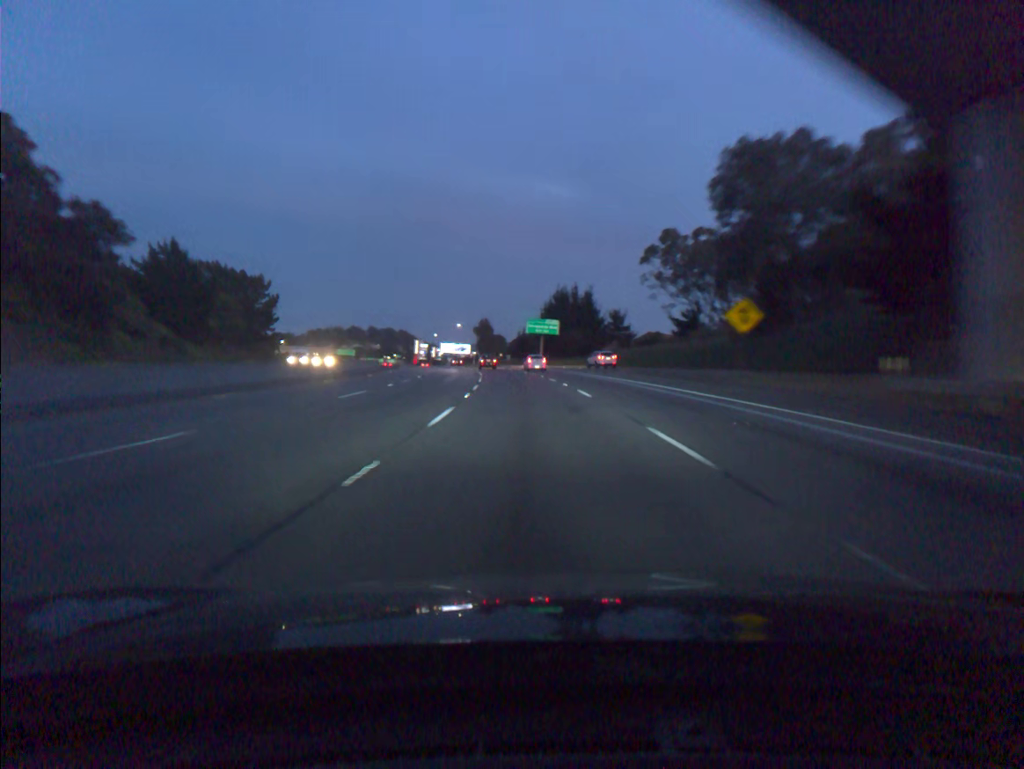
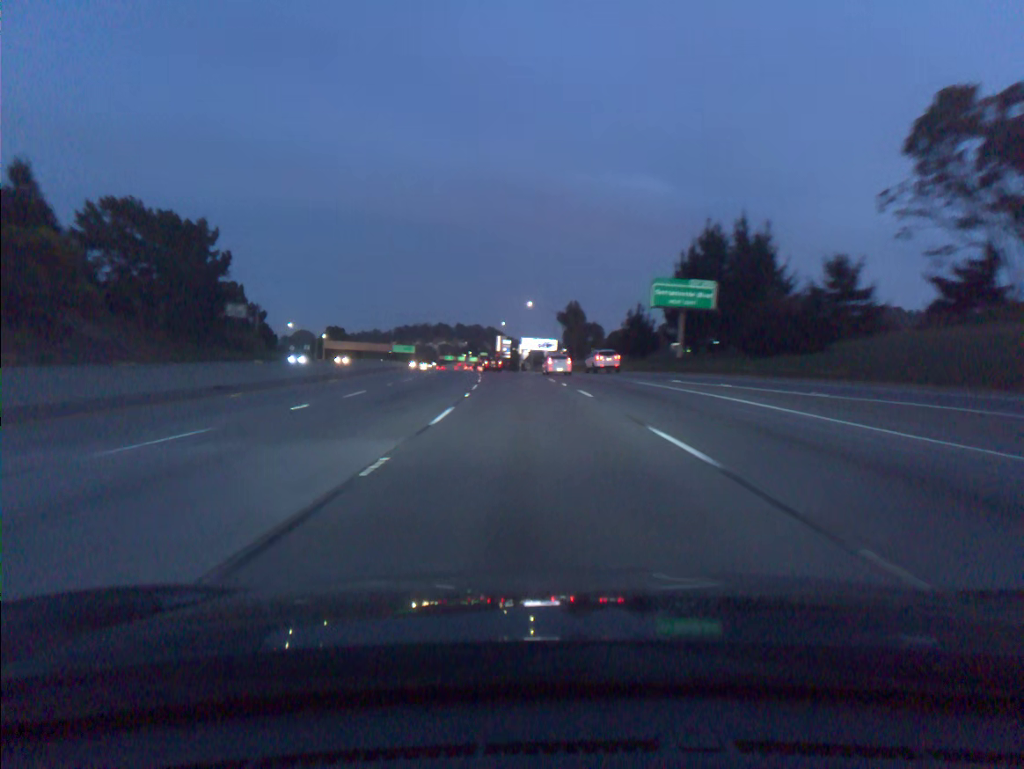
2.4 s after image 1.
(-4.4, +72.7) m; -7°
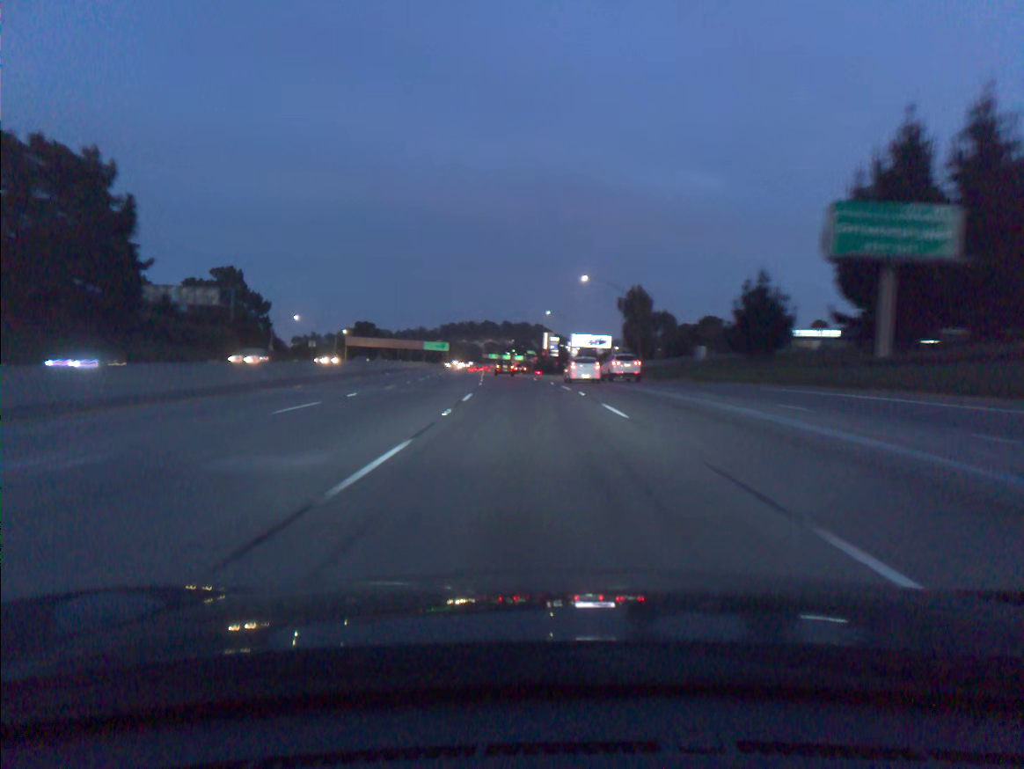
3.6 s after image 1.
(-1.2, +36.5) m; -4°
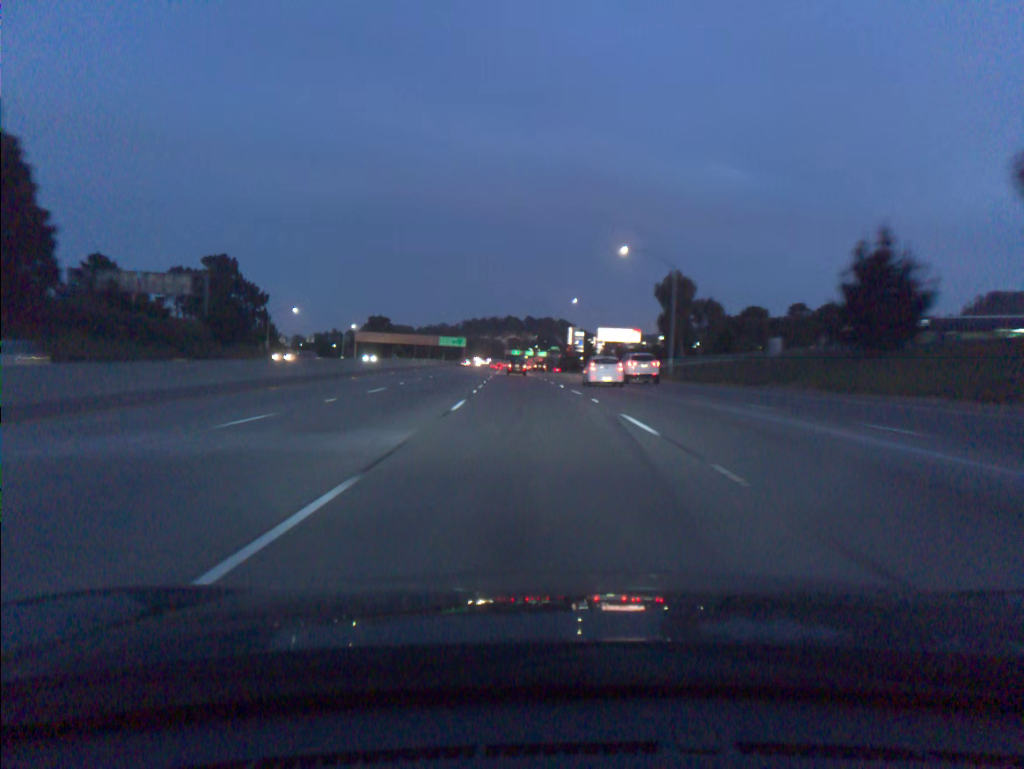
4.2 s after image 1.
(-0.3, +18.2) m; -2°
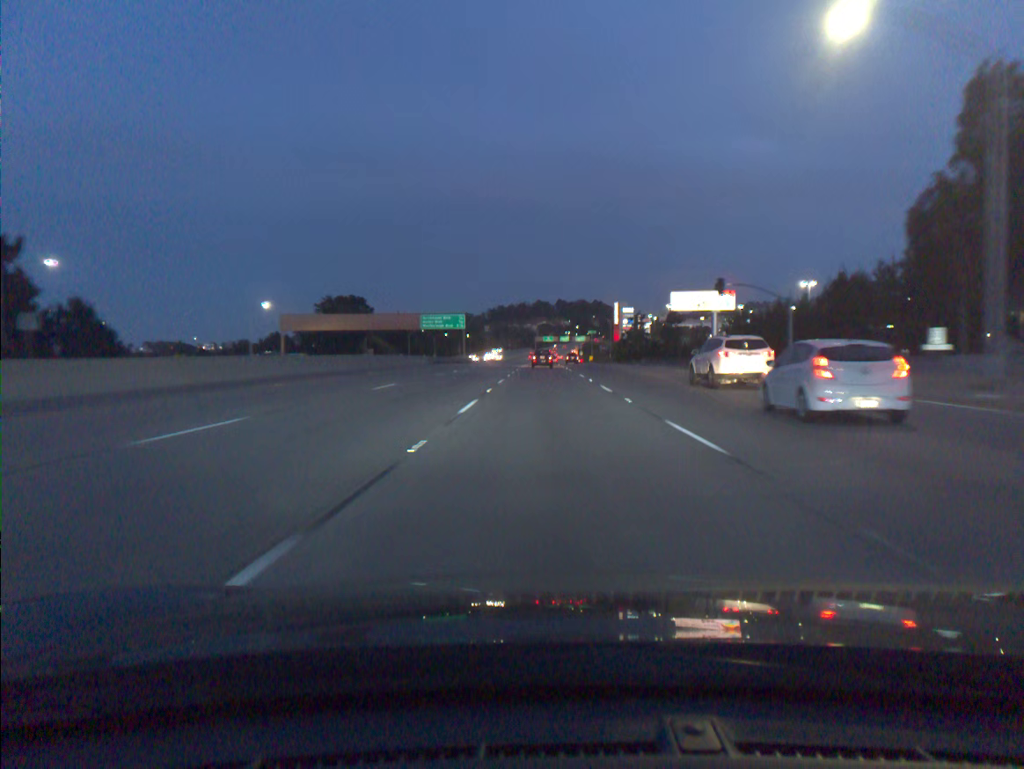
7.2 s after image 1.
(-3.4, +90.1) m; -2°
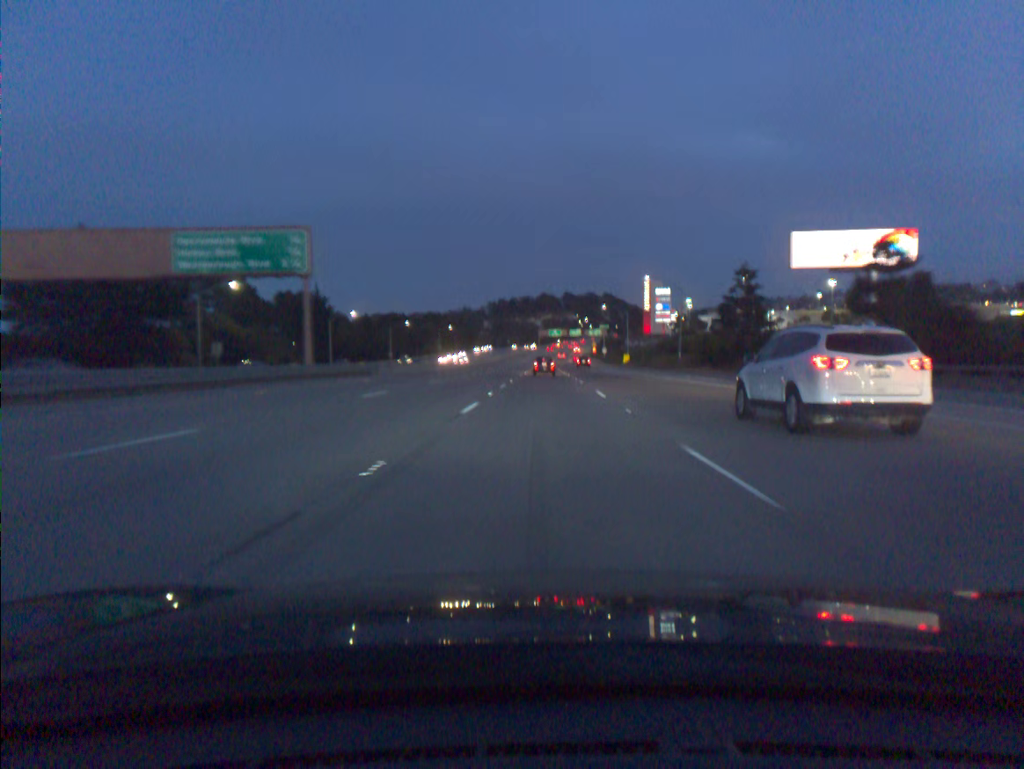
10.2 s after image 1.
(+0.1, +89.0) m; 0°
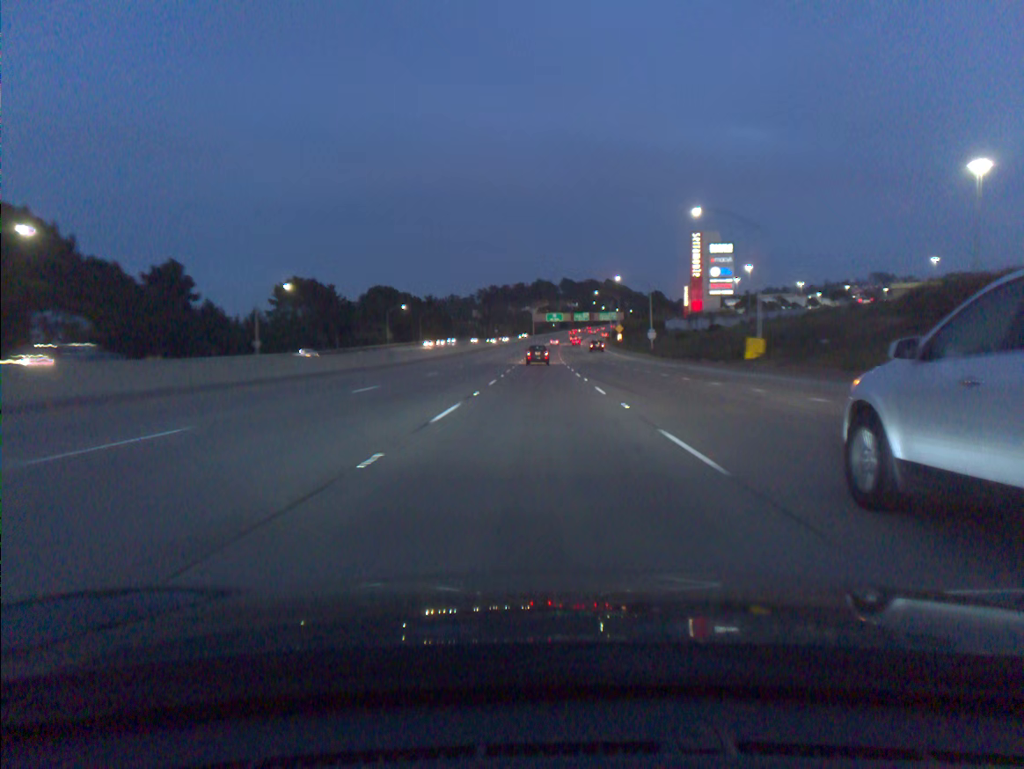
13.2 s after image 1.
(+0.4, +88.2) m; 0°
